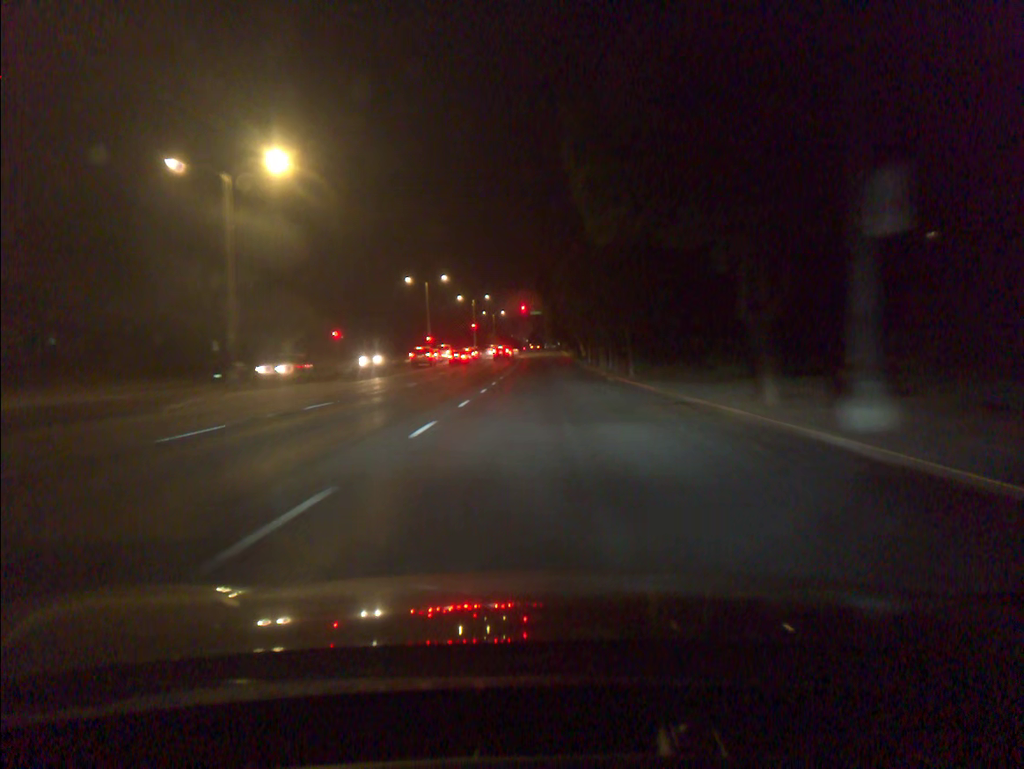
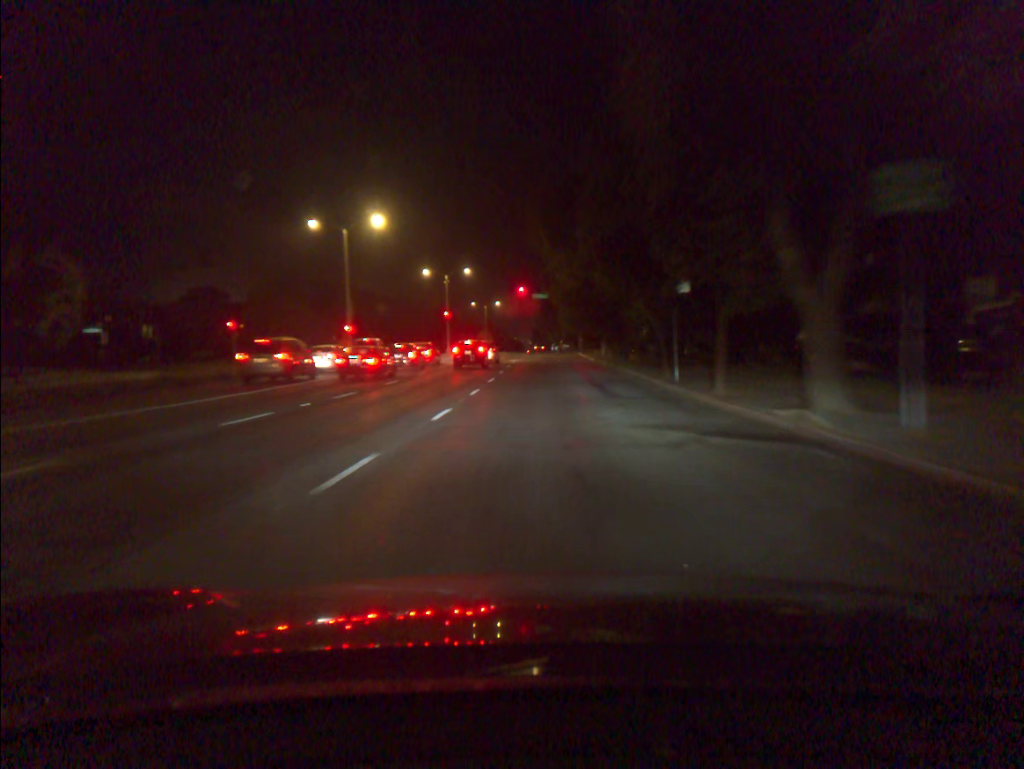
(-0.2, +41.3) m; 0°
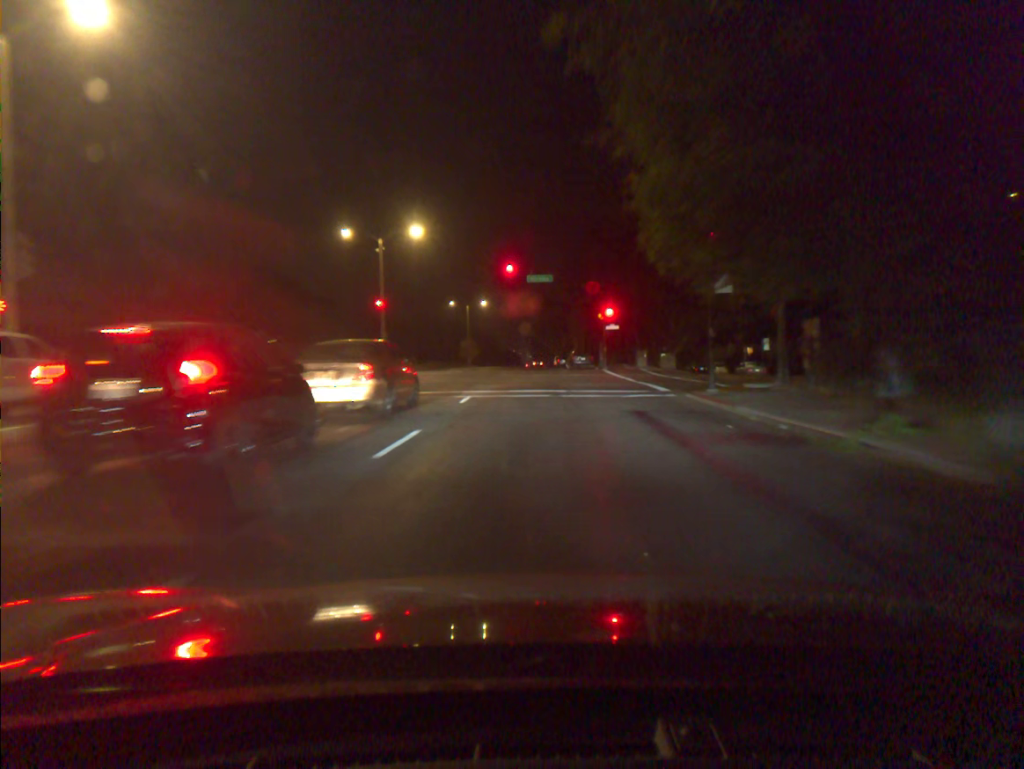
(+0.1, +34.5) m; 0°
